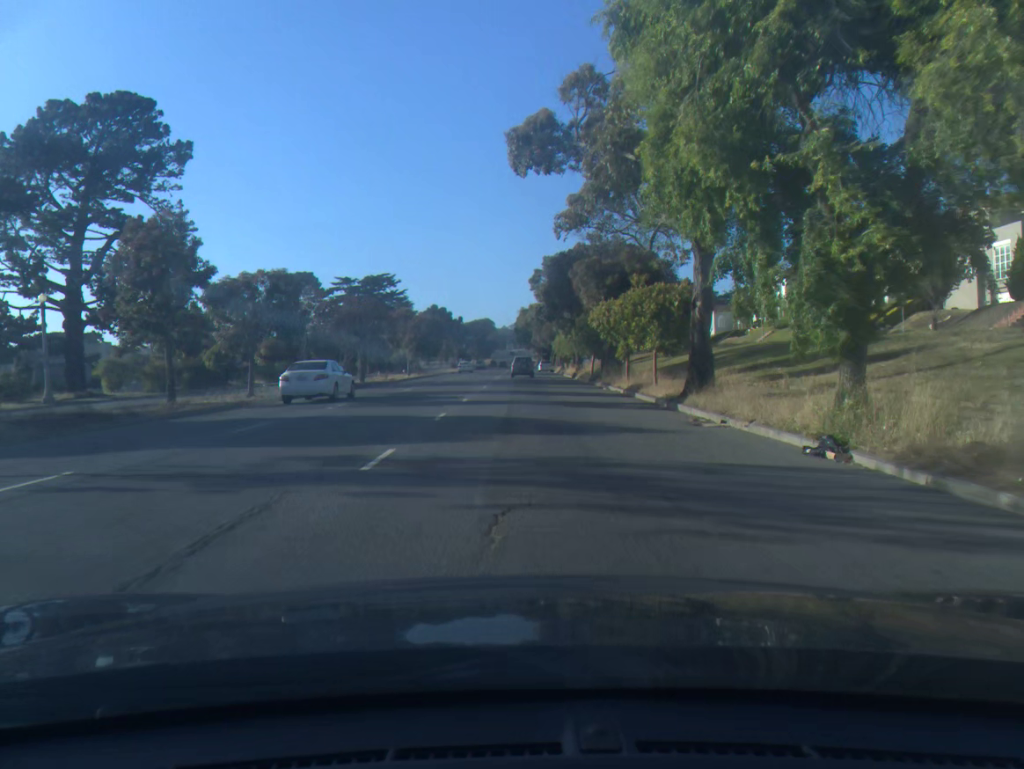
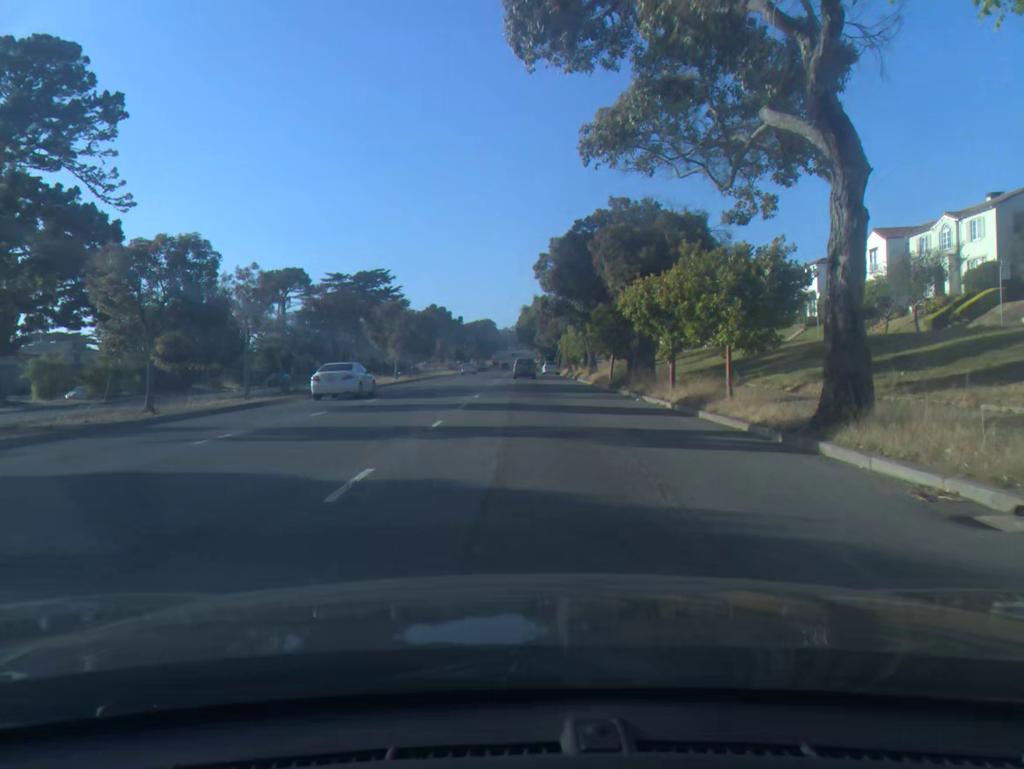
(0.0, +9.3) m; 0°
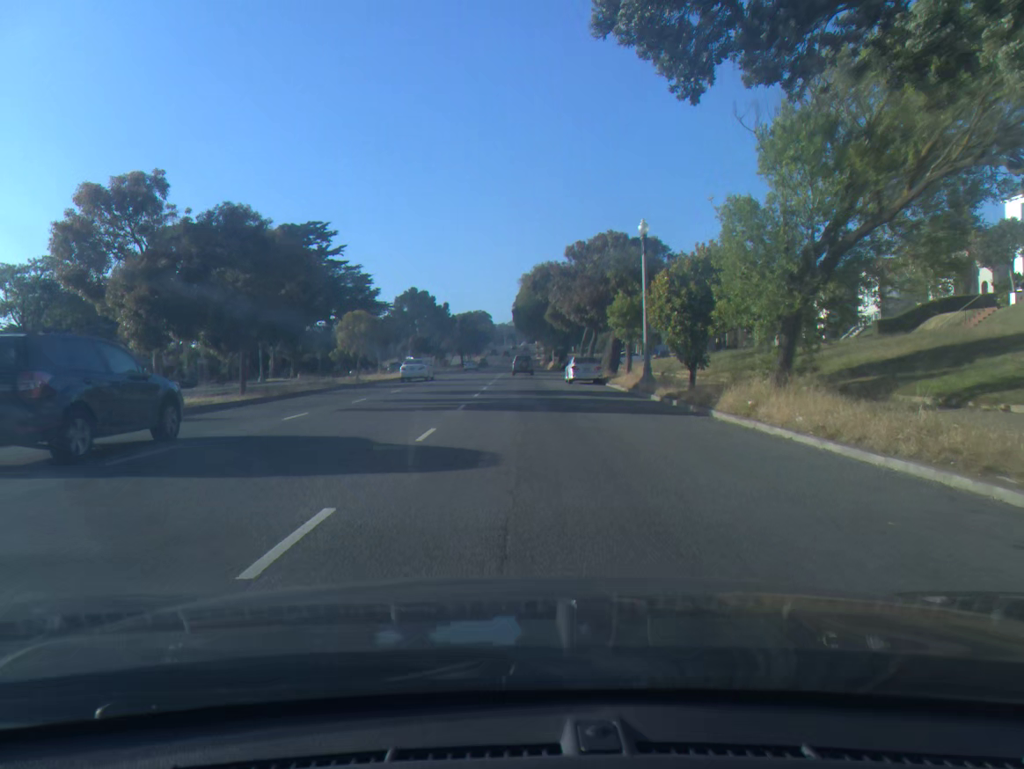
(0.0, +45.9) m; 0°
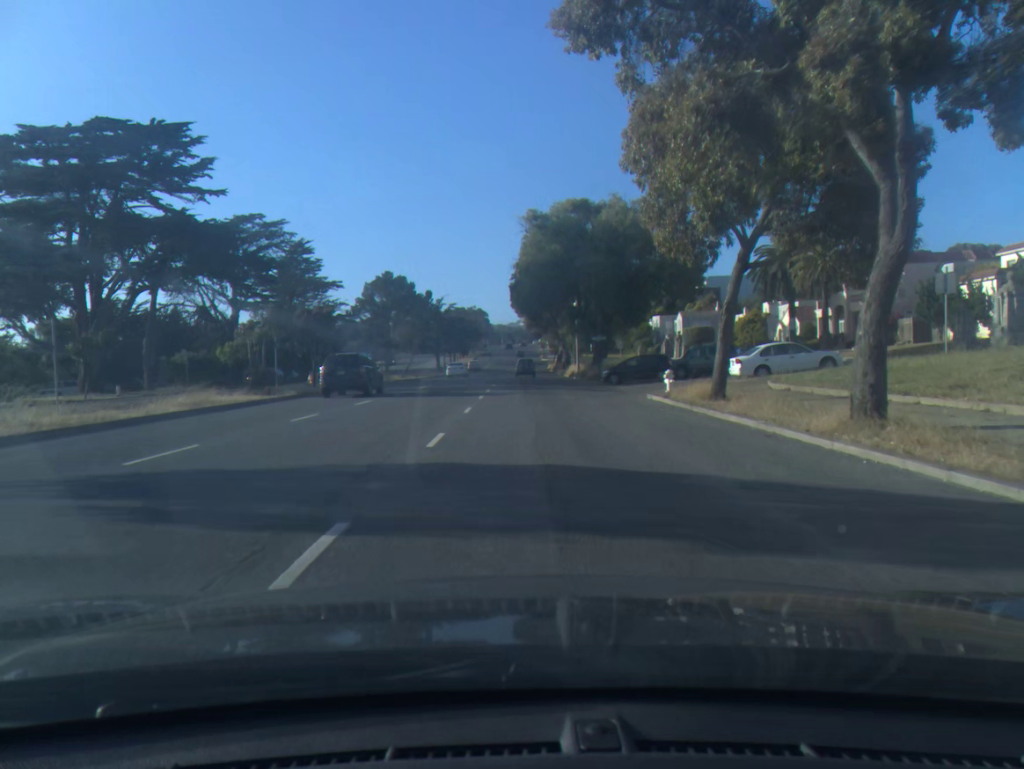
(-0.1, +43.8) m; 0°
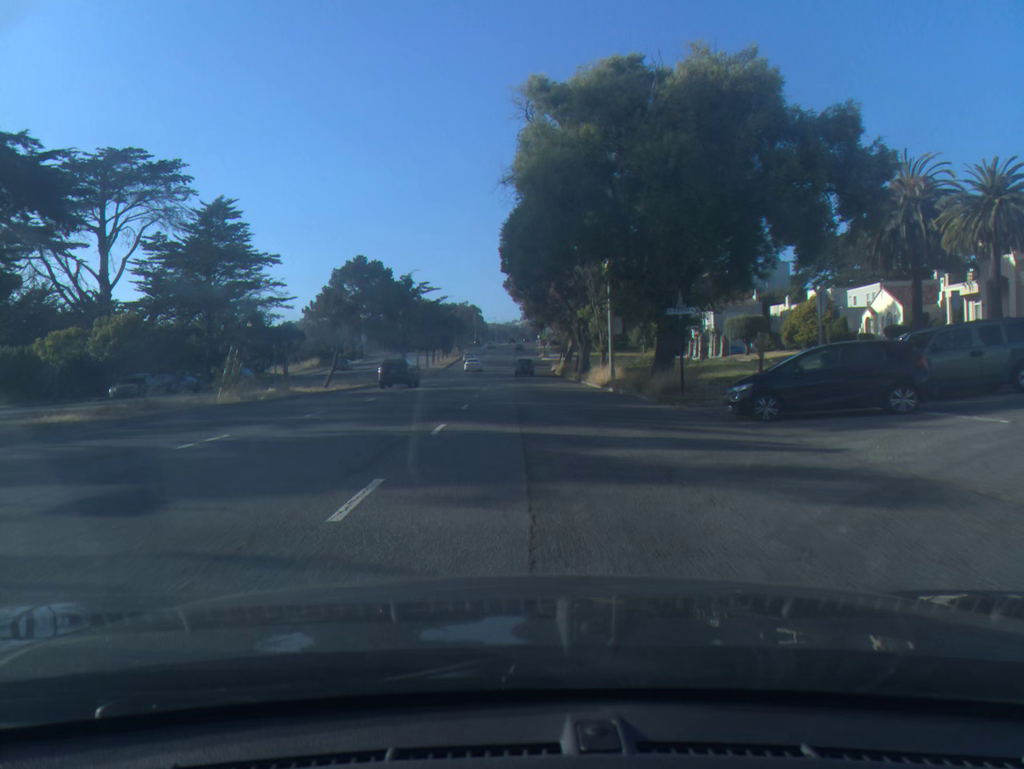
(+0.2, +26.5) m; 0°
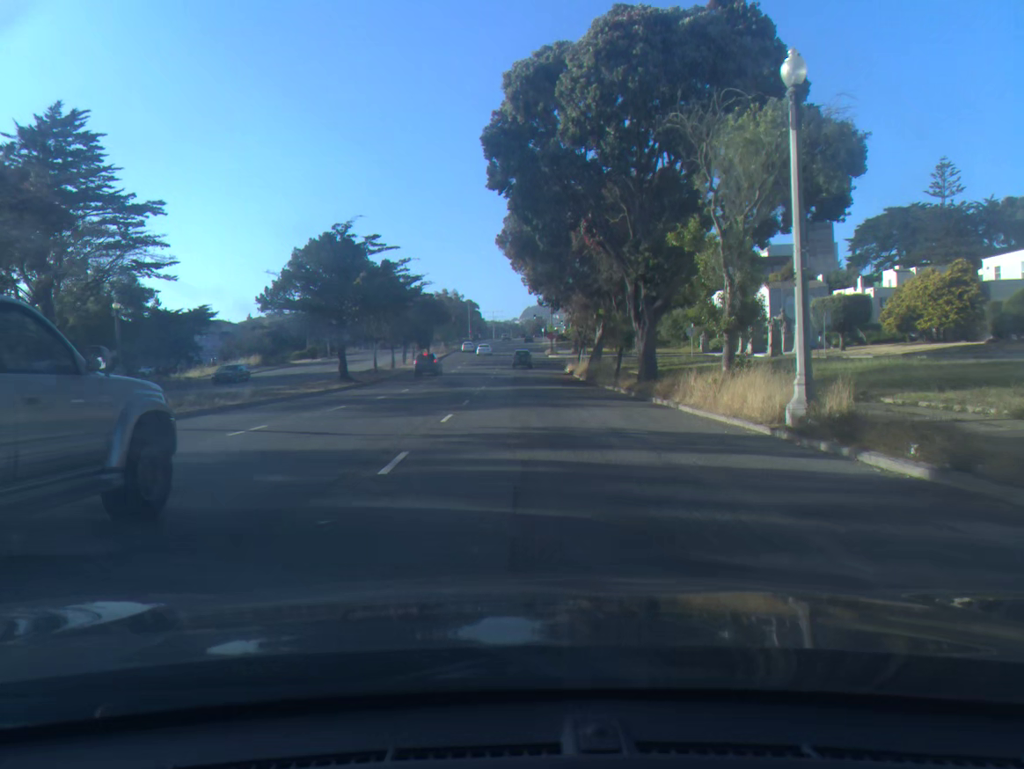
(0.0, +26.8) m; 0°
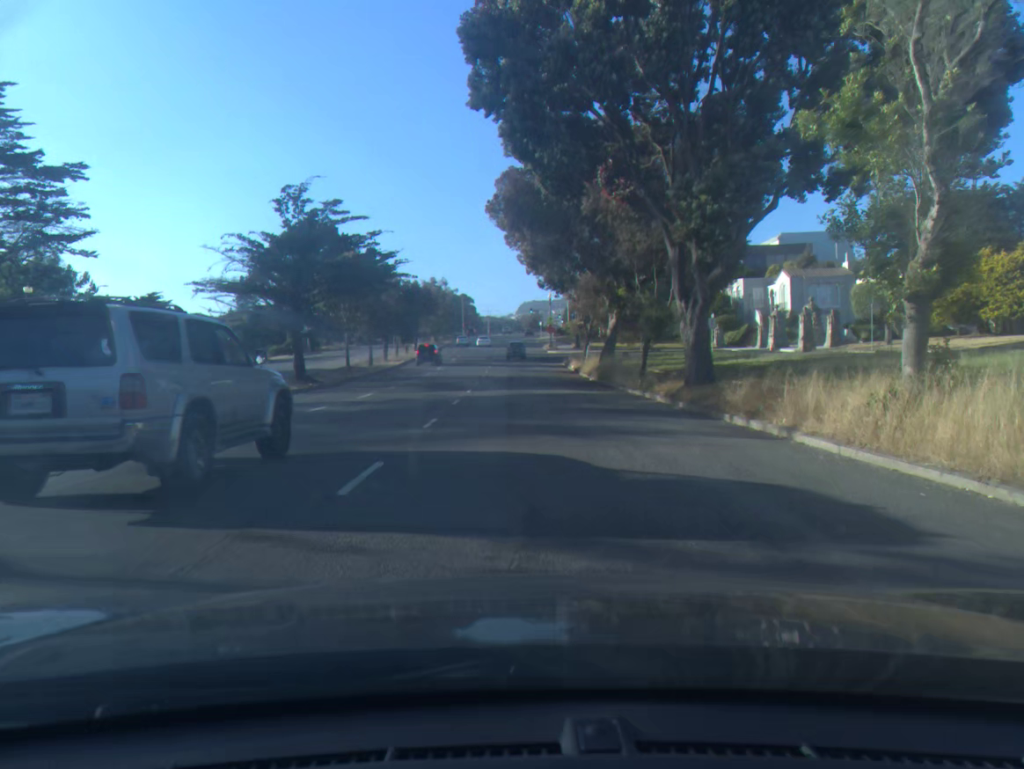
(0.0, +9.0) m; 0°
